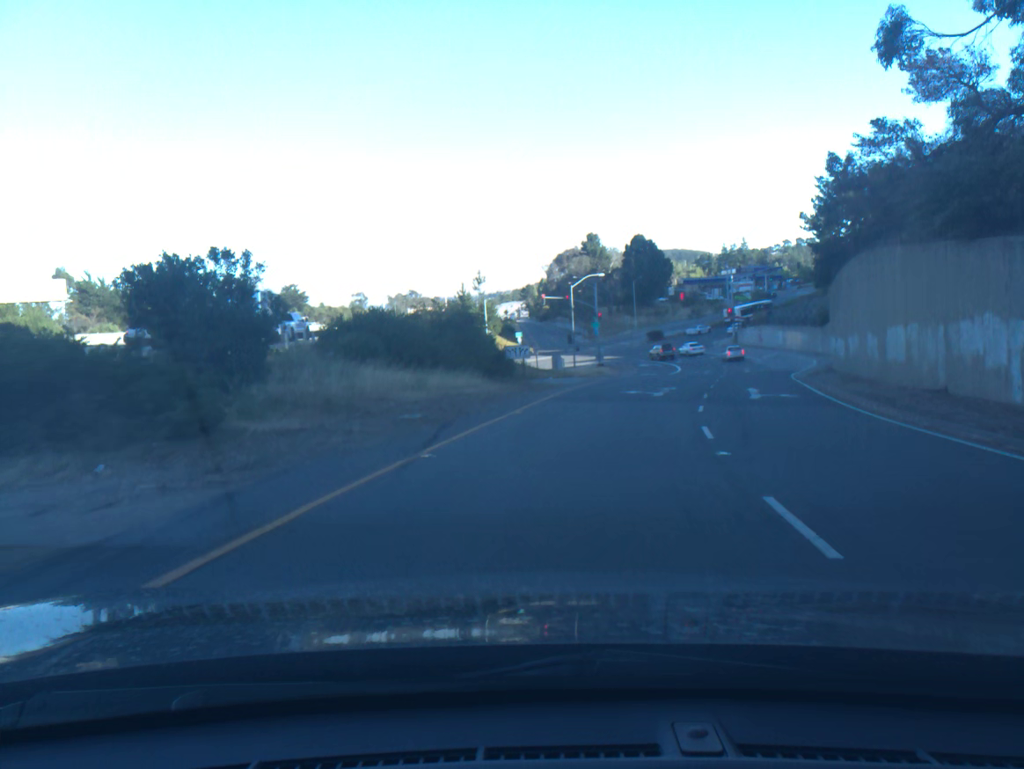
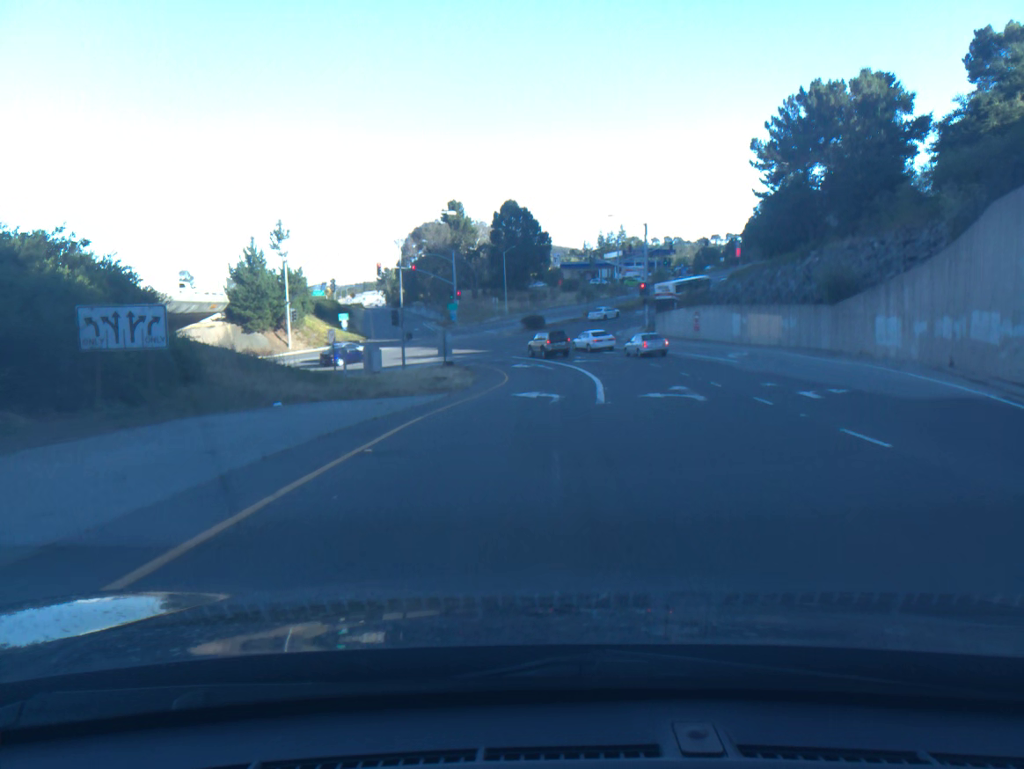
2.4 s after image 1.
(+3.7, +35.9) m; +9°
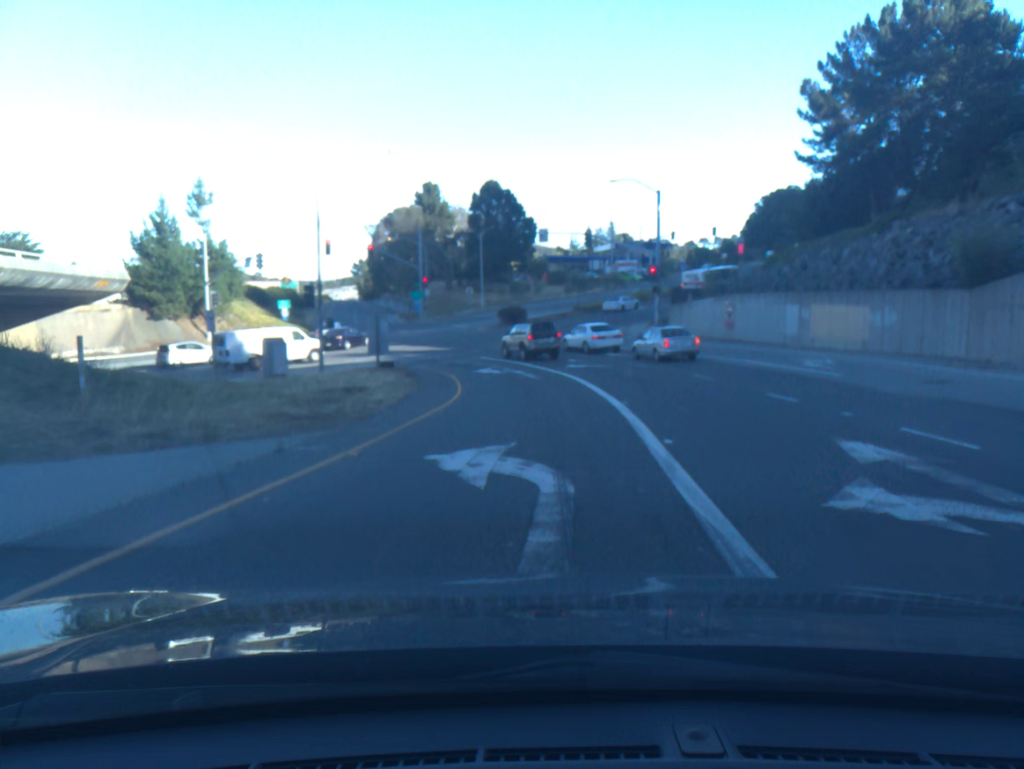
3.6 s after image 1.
(+0.2, +15.3) m; +1°
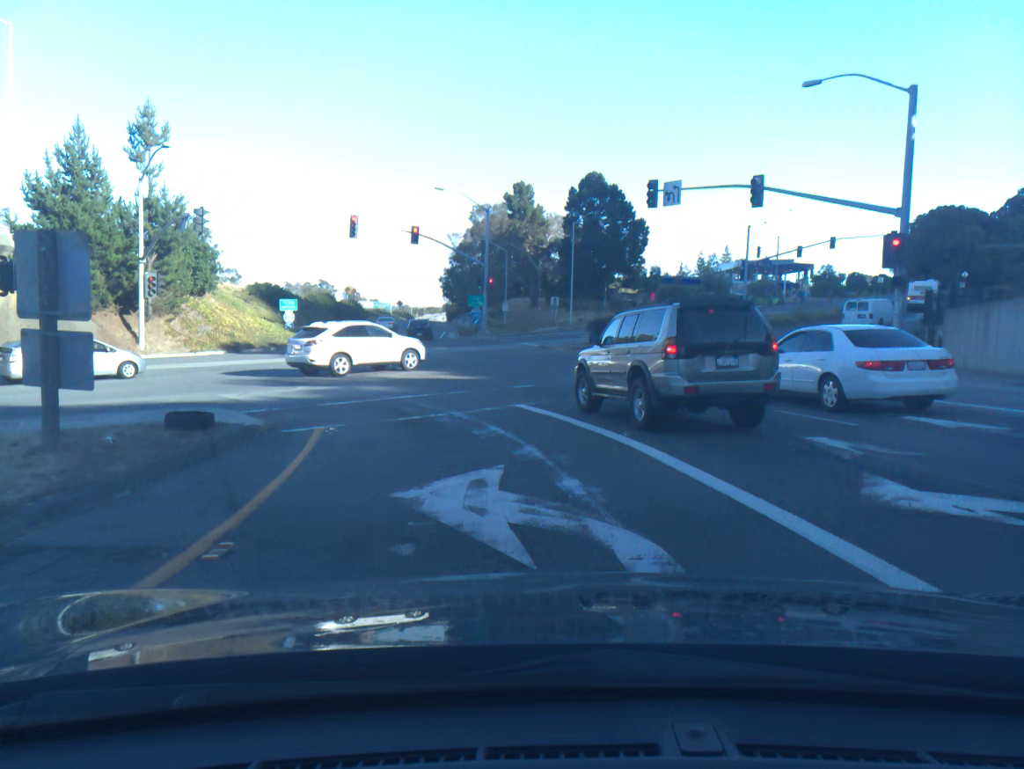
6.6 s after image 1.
(-0.8, +26.6) m; -8°
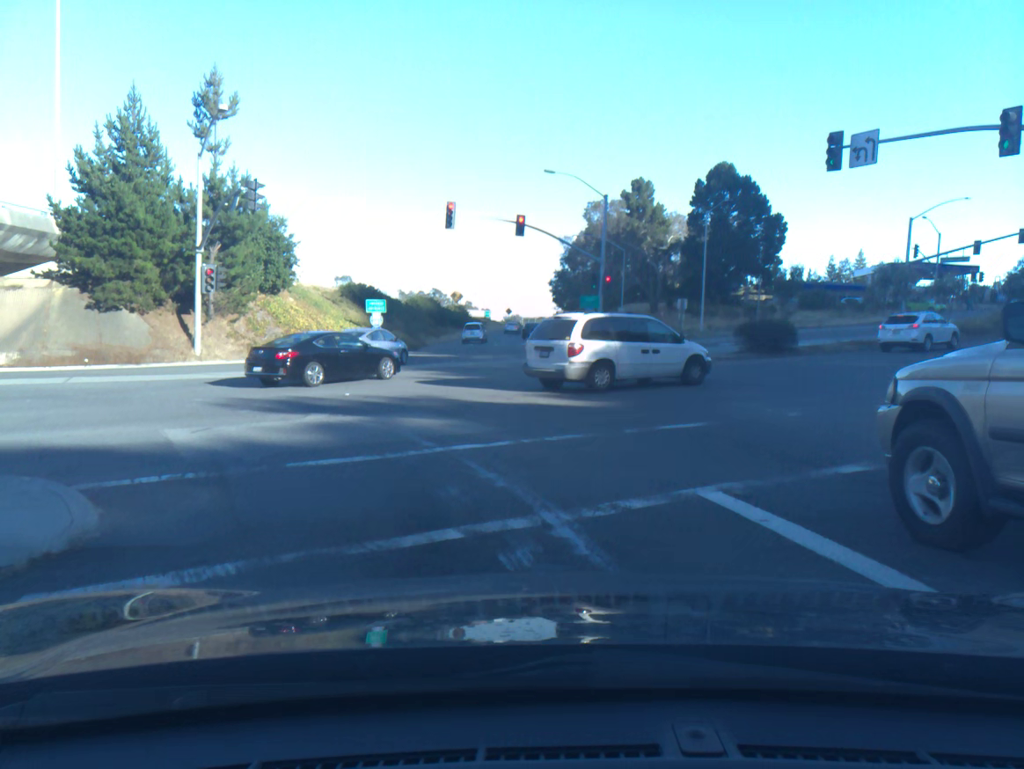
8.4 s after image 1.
(-0.6, +8.8) m; -8°
